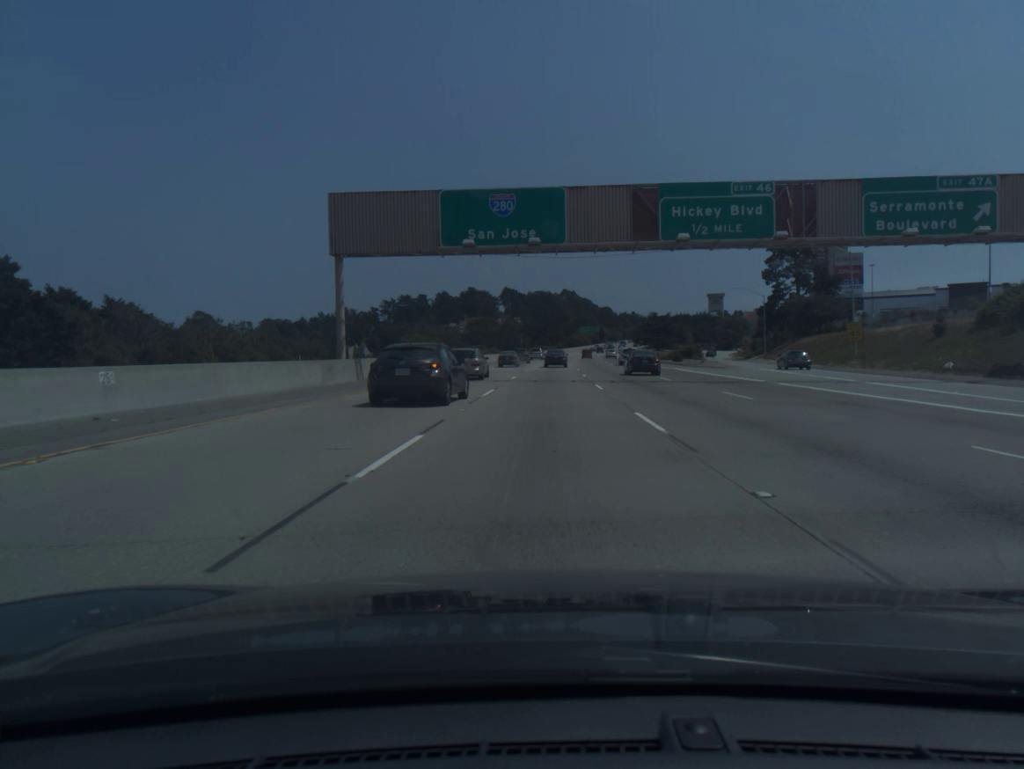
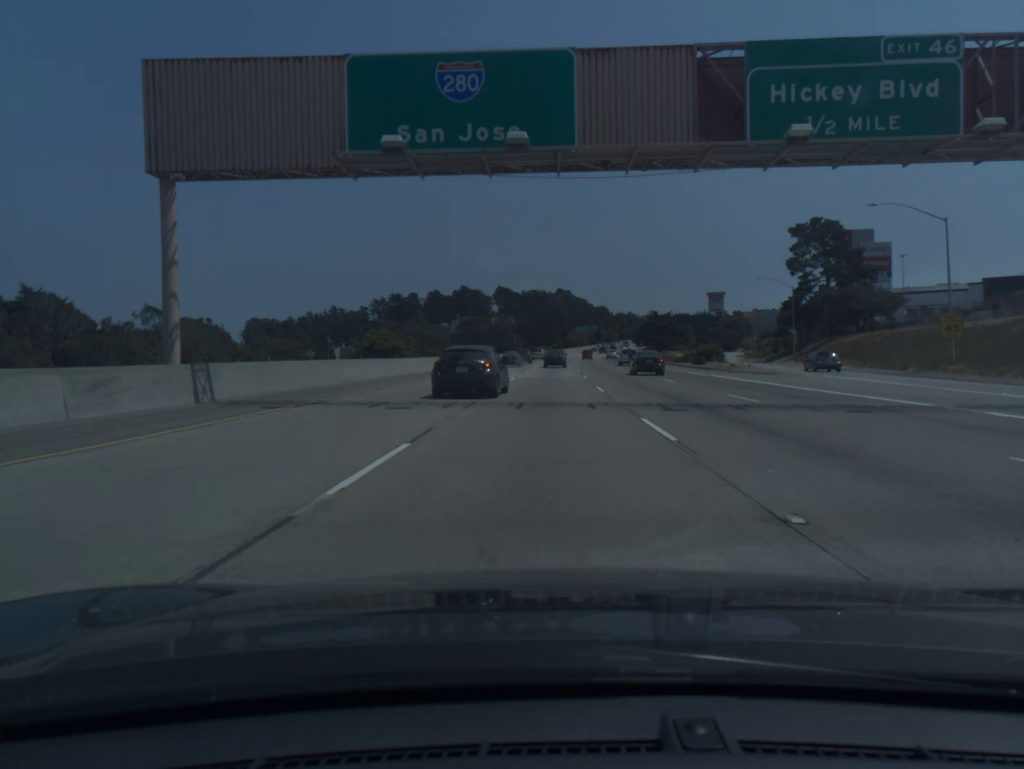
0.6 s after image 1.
(+0.1, +15.7) m; 0°
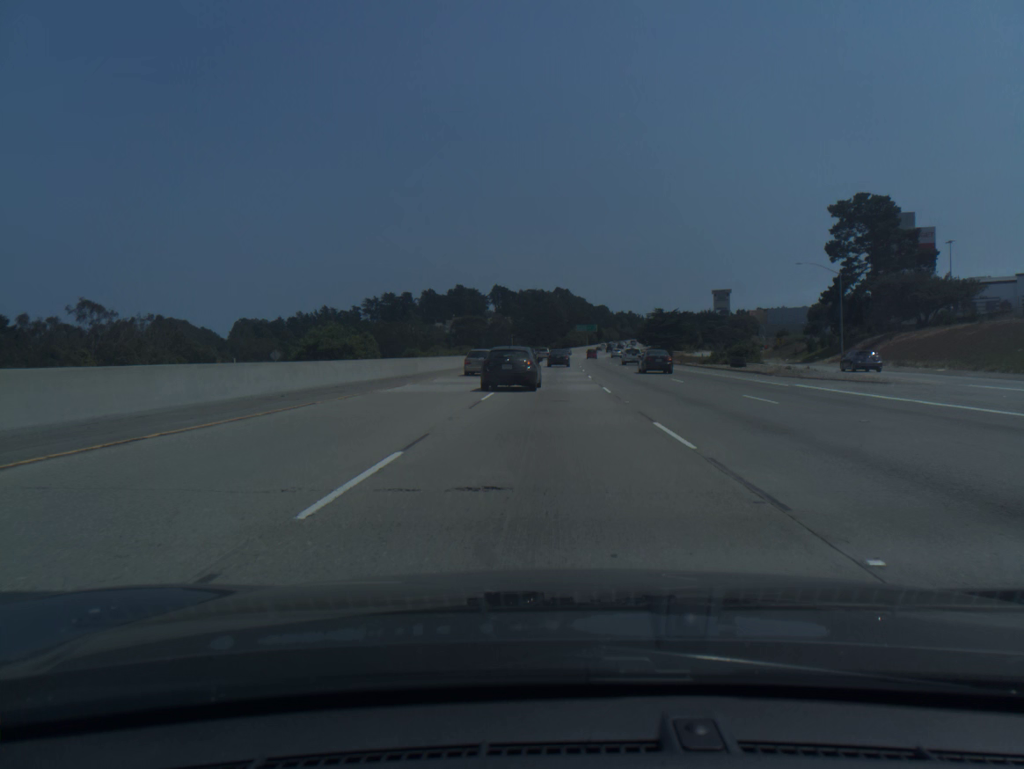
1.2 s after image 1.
(0.0, +15.7) m; 0°
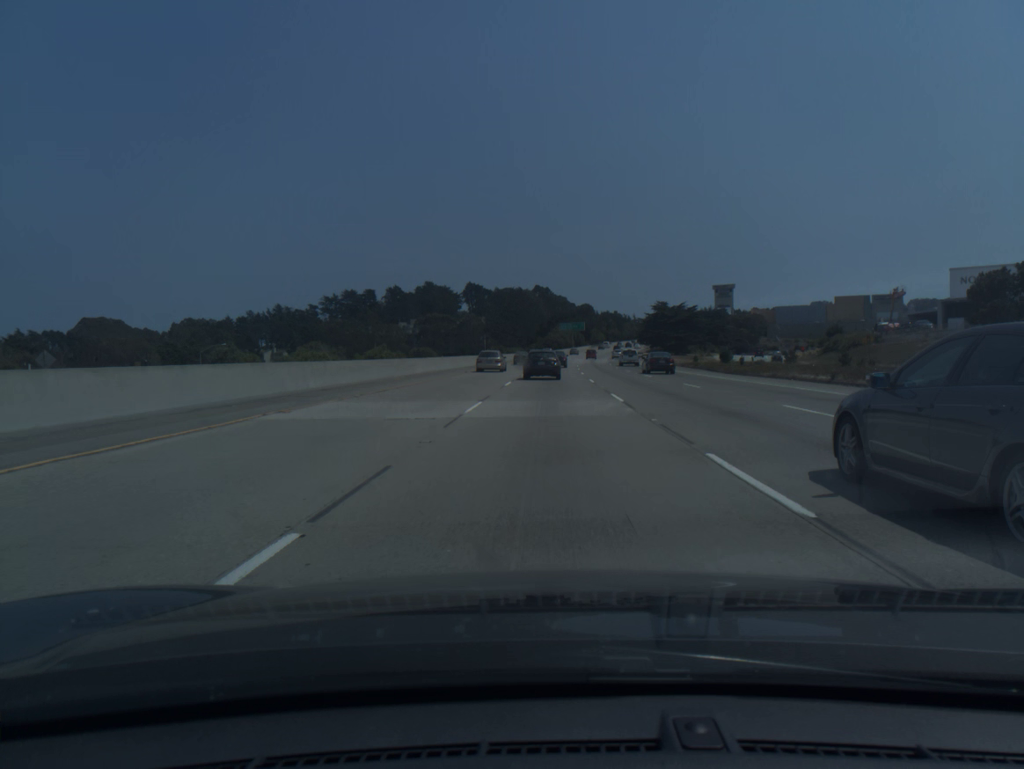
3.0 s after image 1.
(+0.6, +48.0) m; +2°
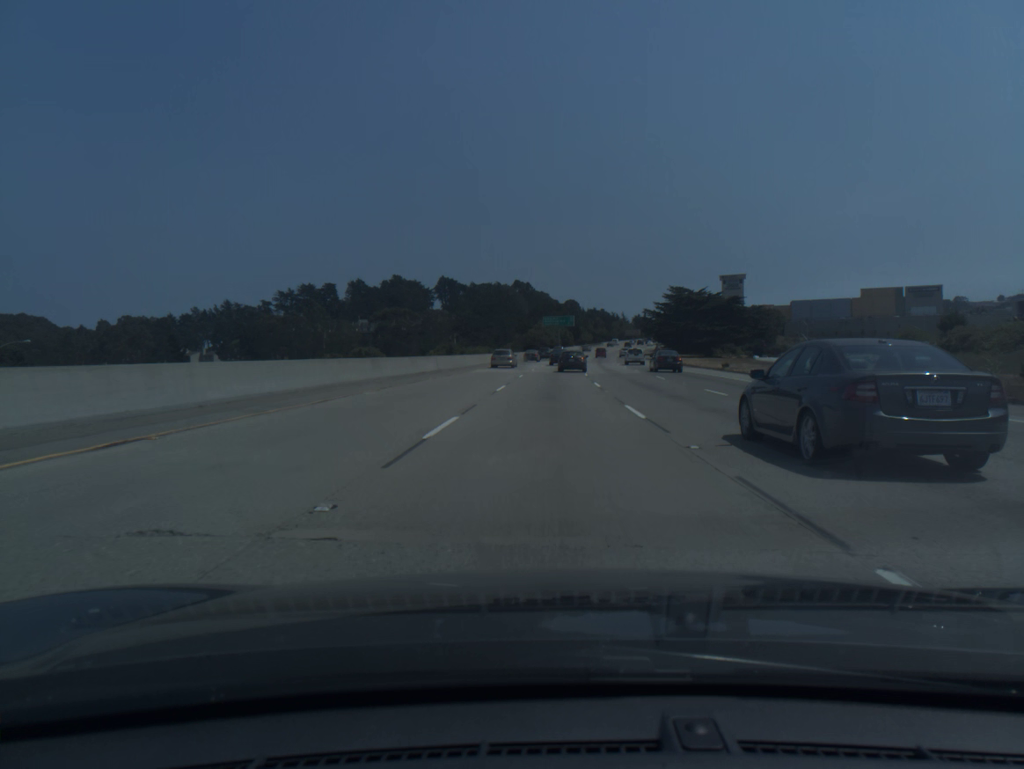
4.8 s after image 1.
(+0.5, +49.0) m; +1°
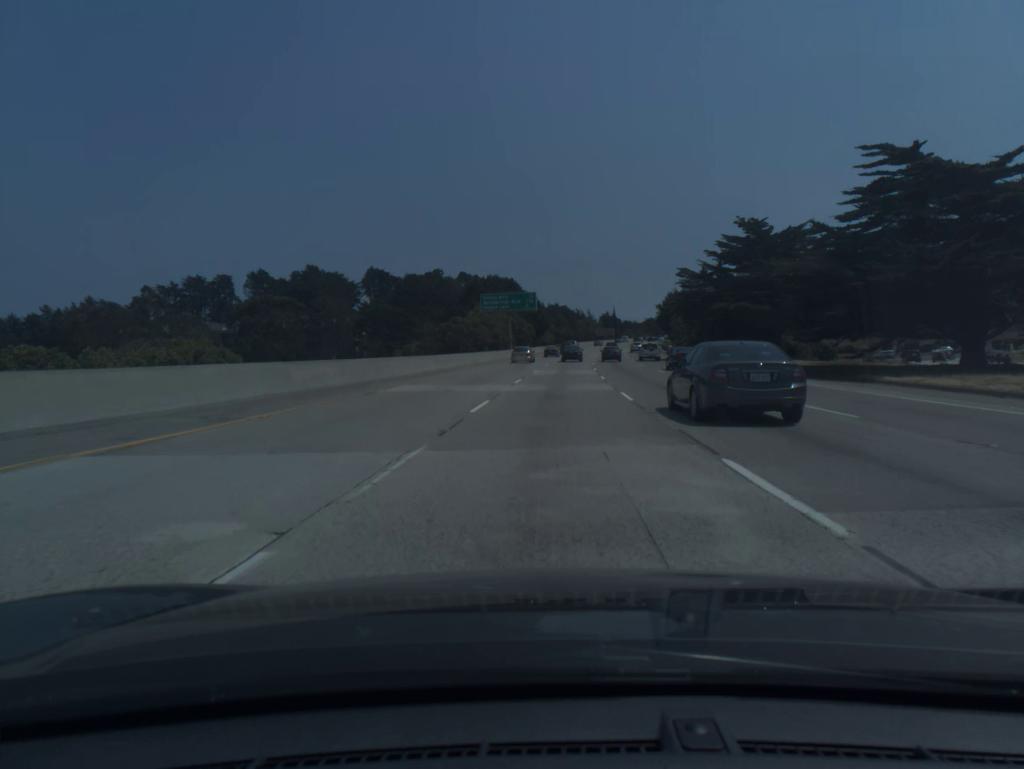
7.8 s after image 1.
(+2.1, +83.4) m; +3°
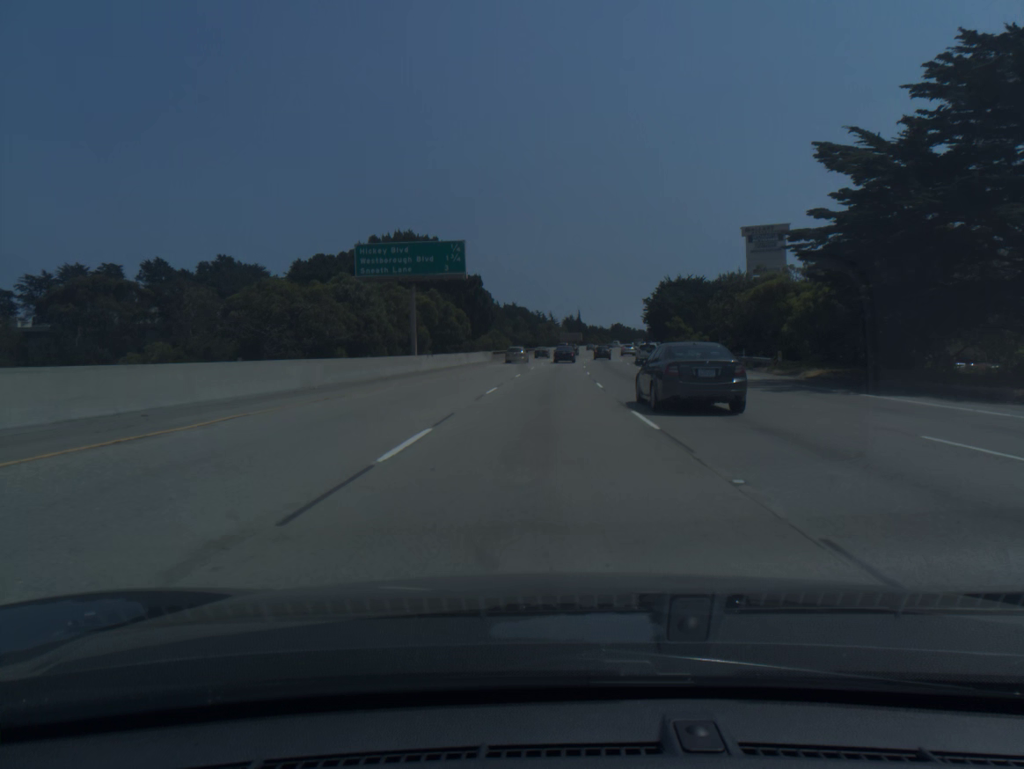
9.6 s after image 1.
(+1.4, +50.8) m; +3°
